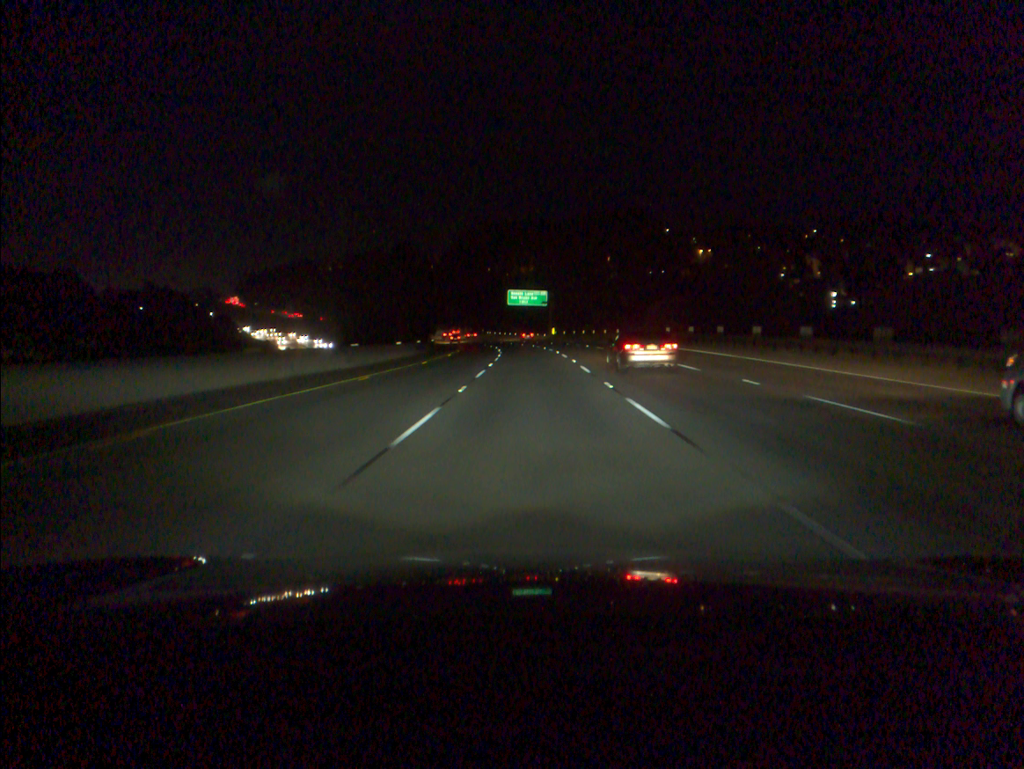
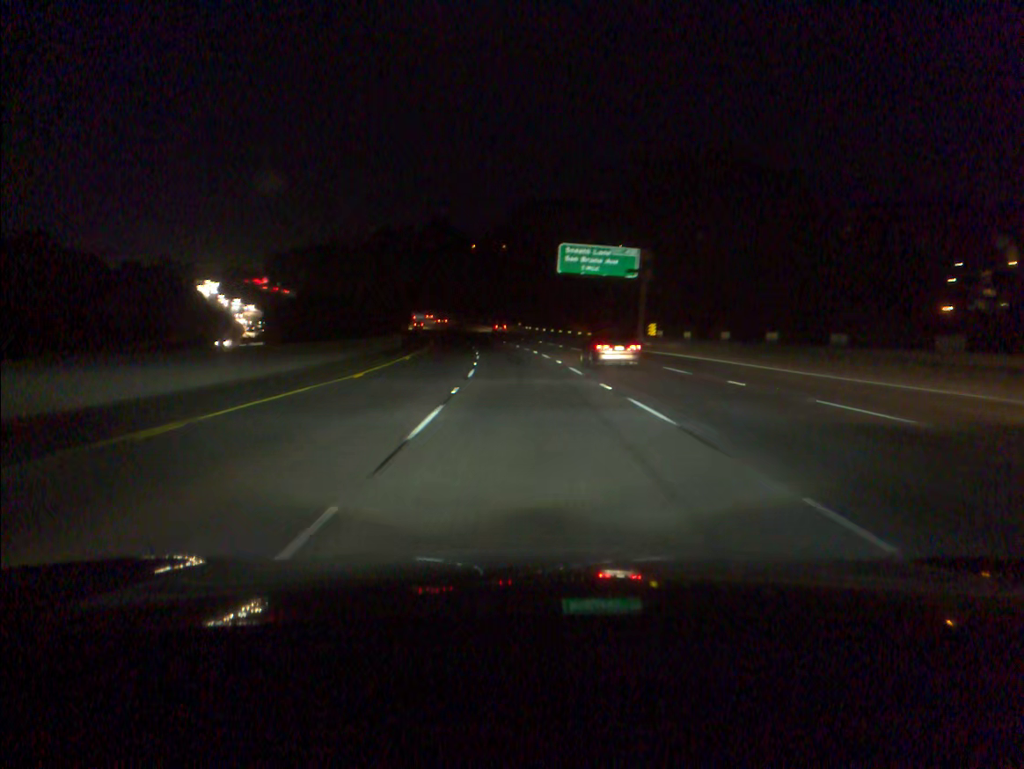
(-1.3, +72.5) m; -4°
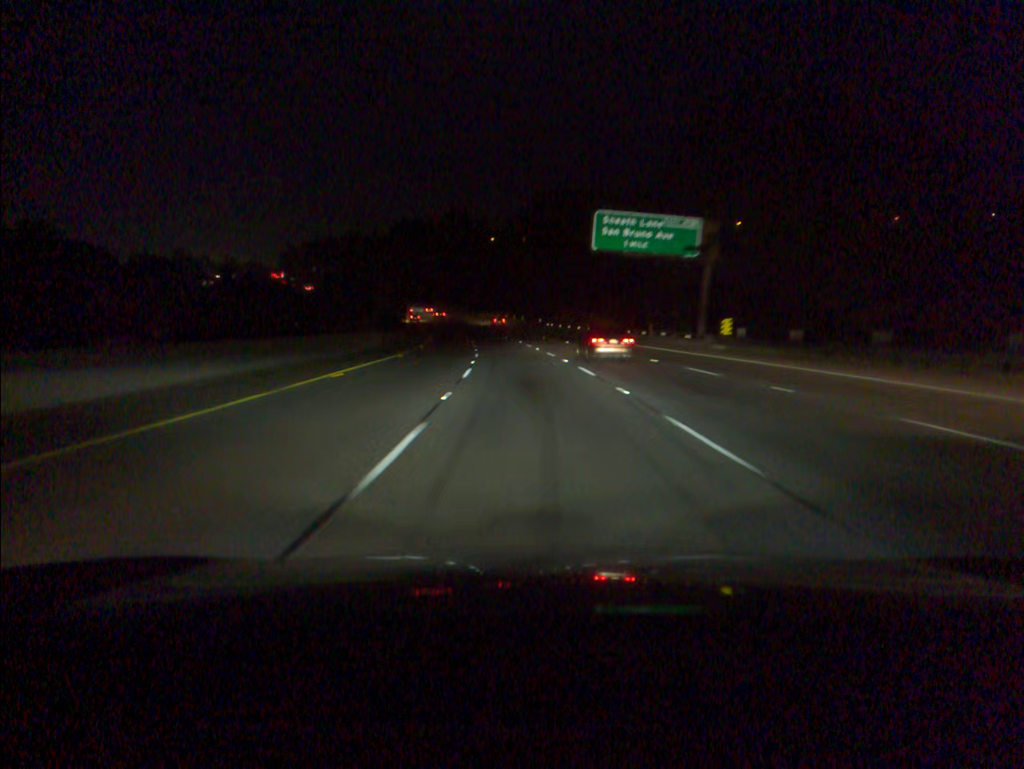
(-0.3, +18.1) m; -2°
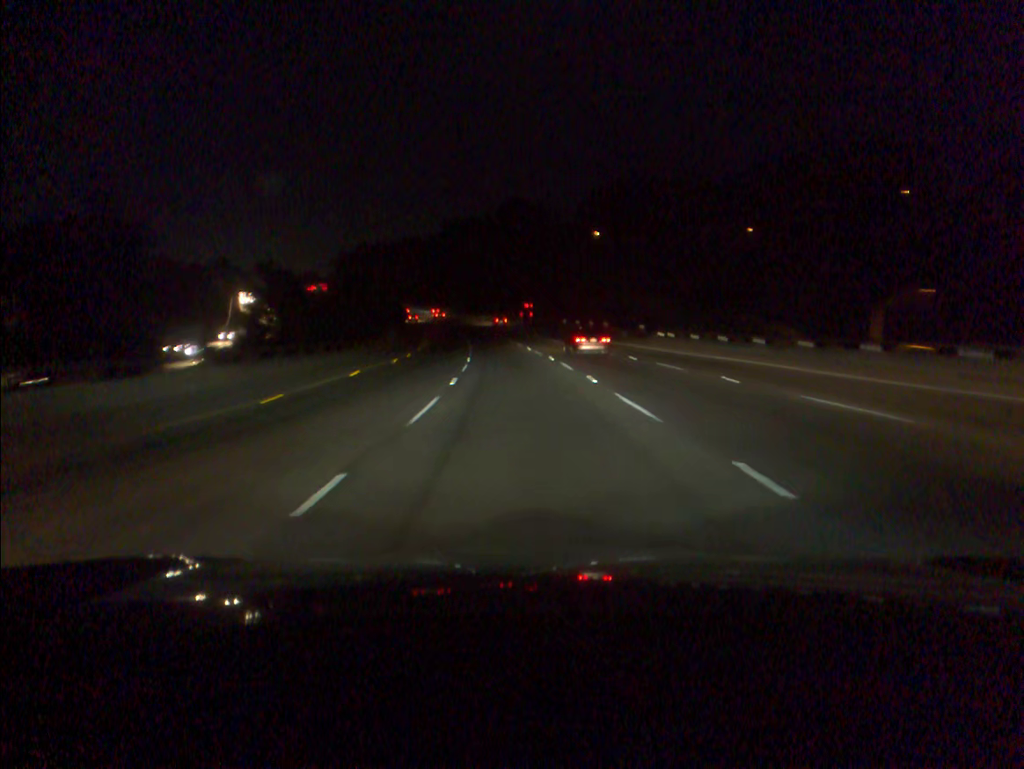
(-2.0, +54.2) m; -5°
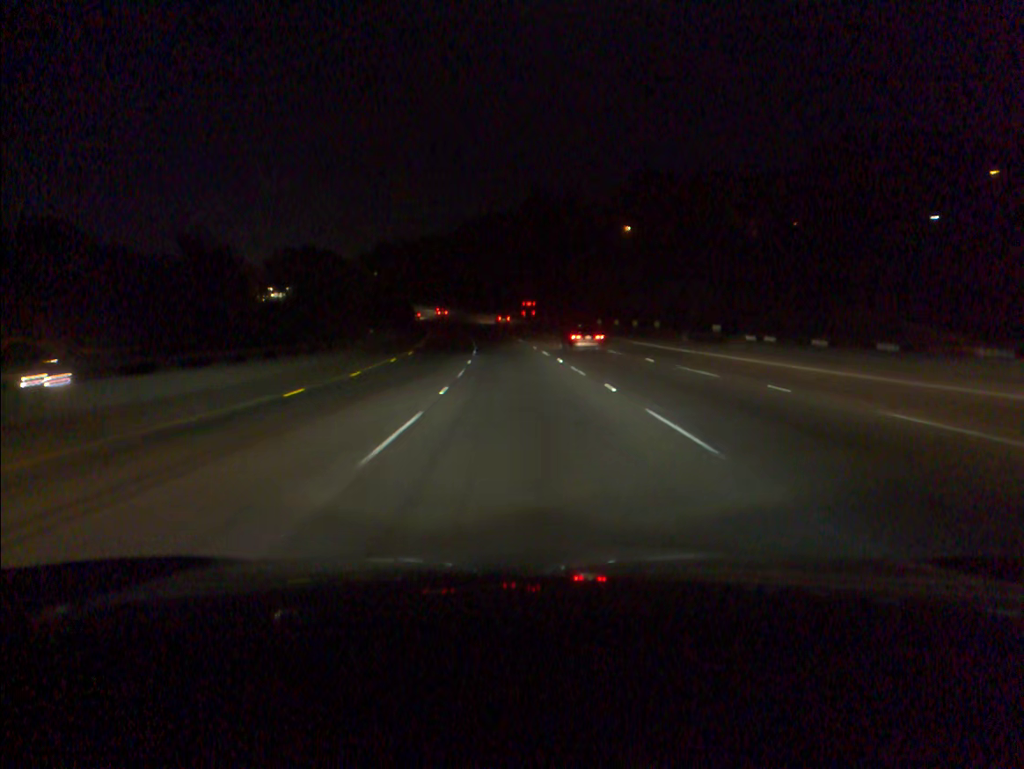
(-0.3, +18.1) m; -2°
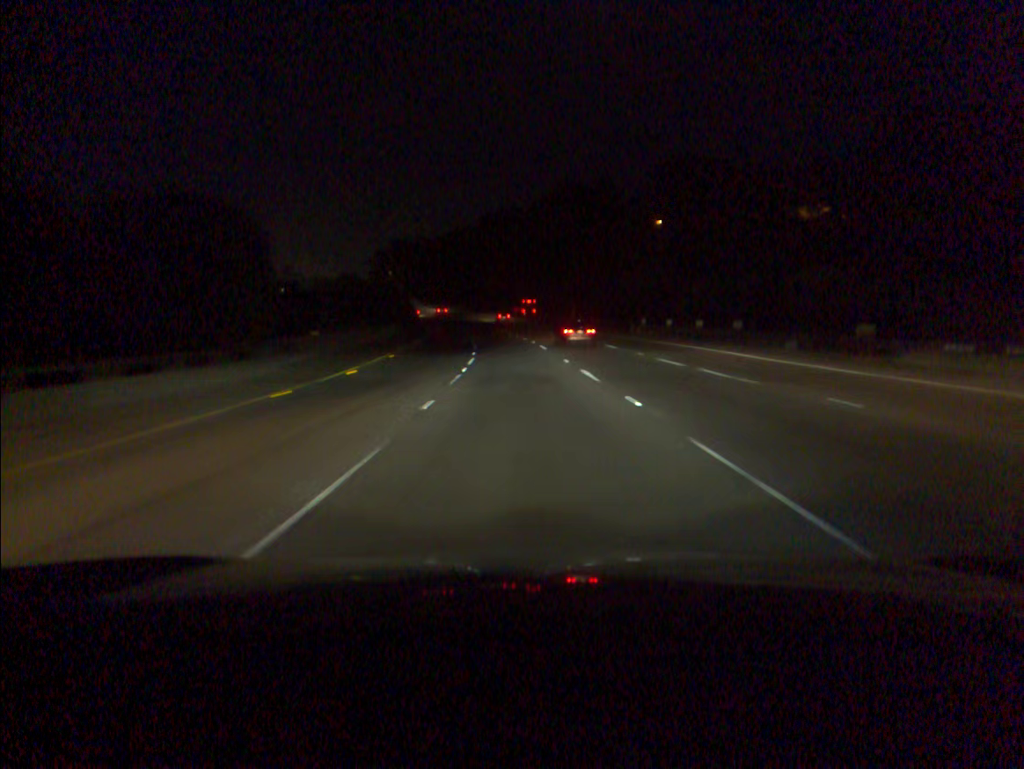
(-0.3, +18.1) m; -2°
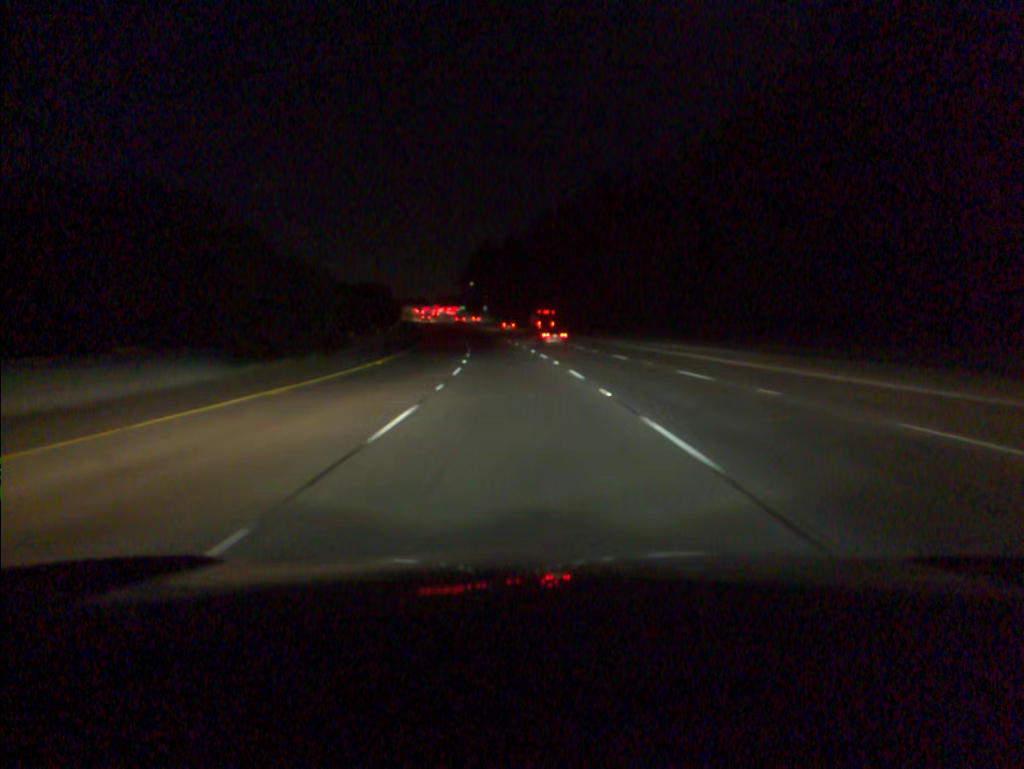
(-6.1, +90.1) m; -8°
